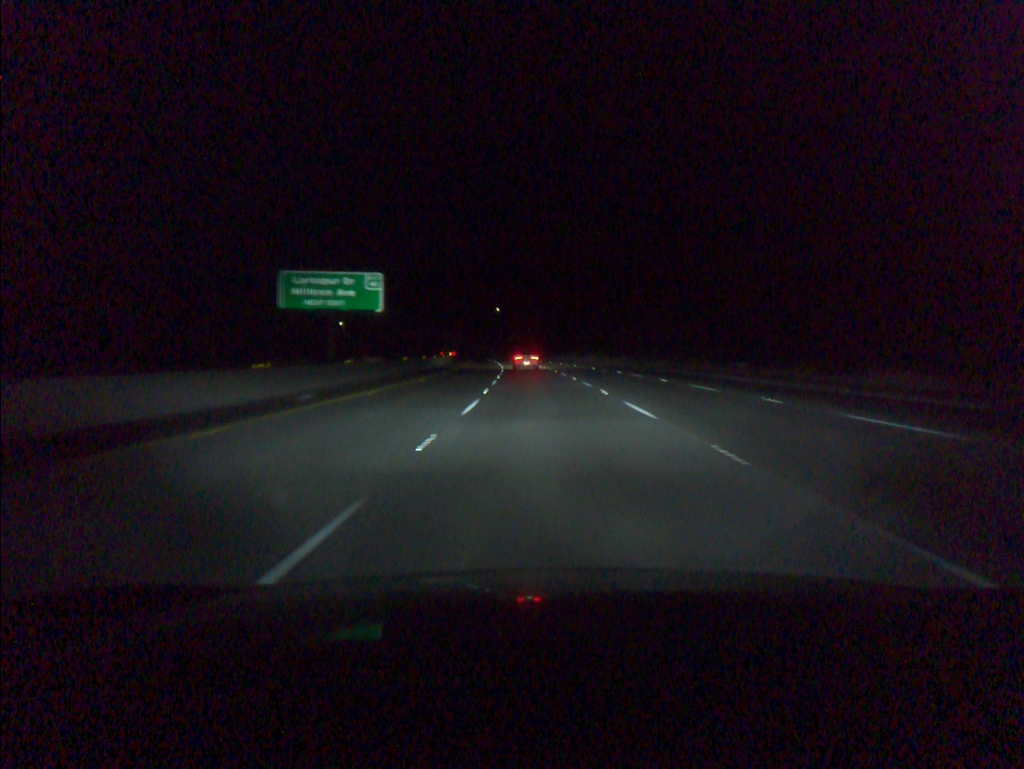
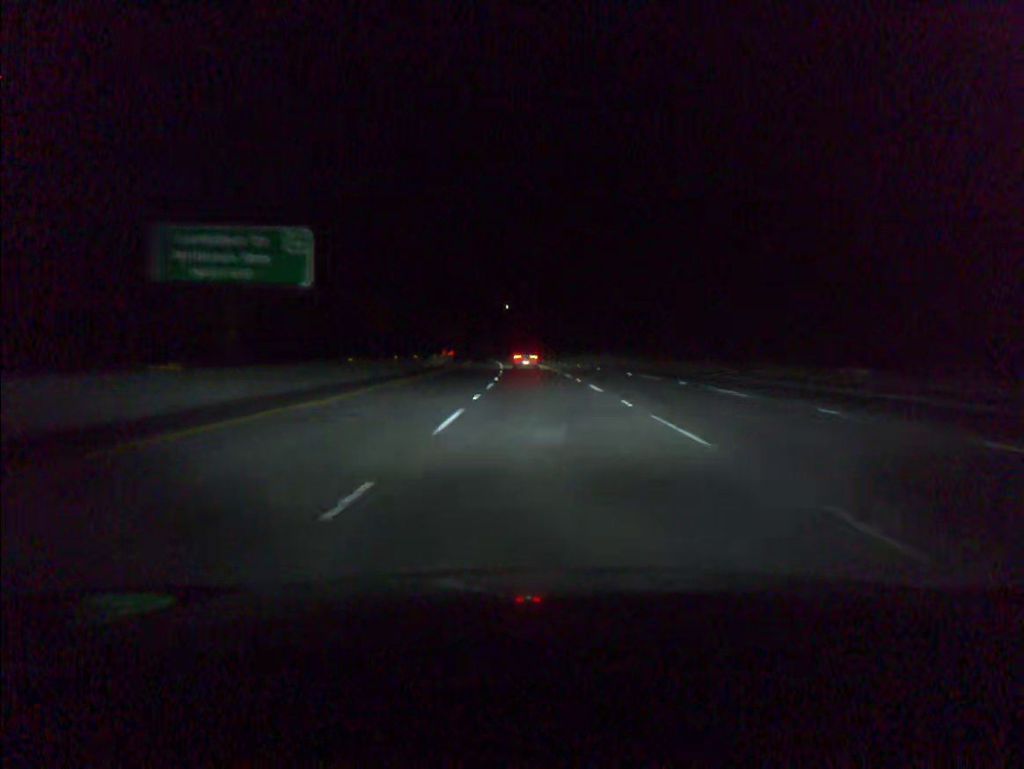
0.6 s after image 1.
(-0.1, +18.9) m; -1°
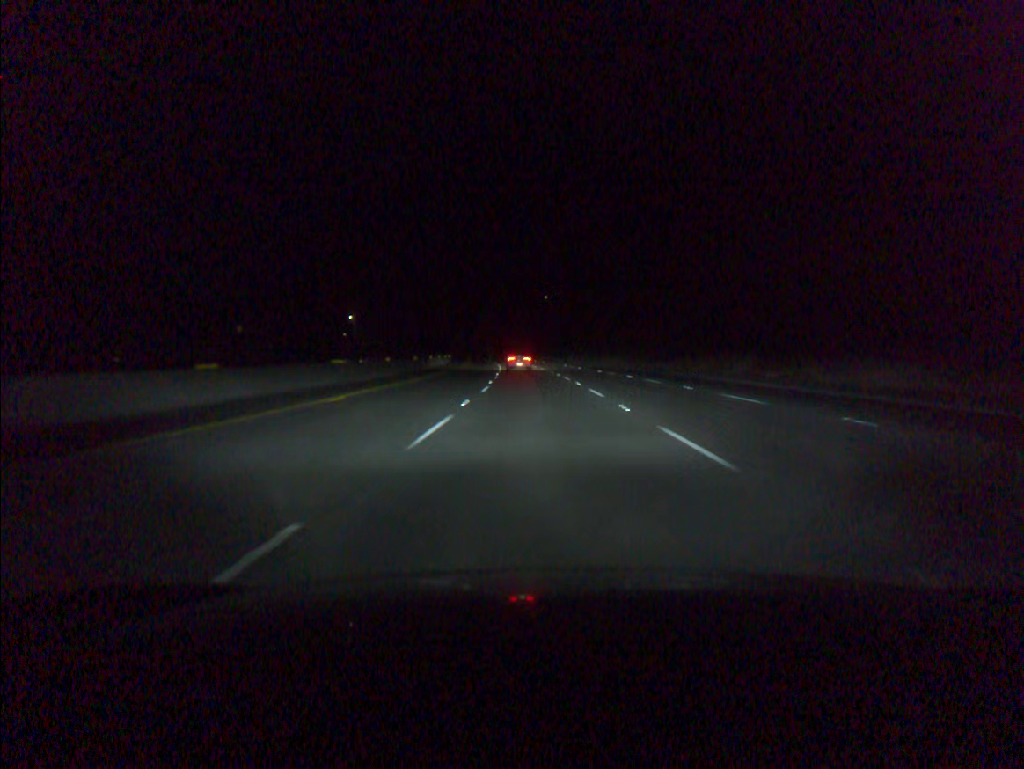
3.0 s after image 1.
(-2.0, +74.6) m; -3°
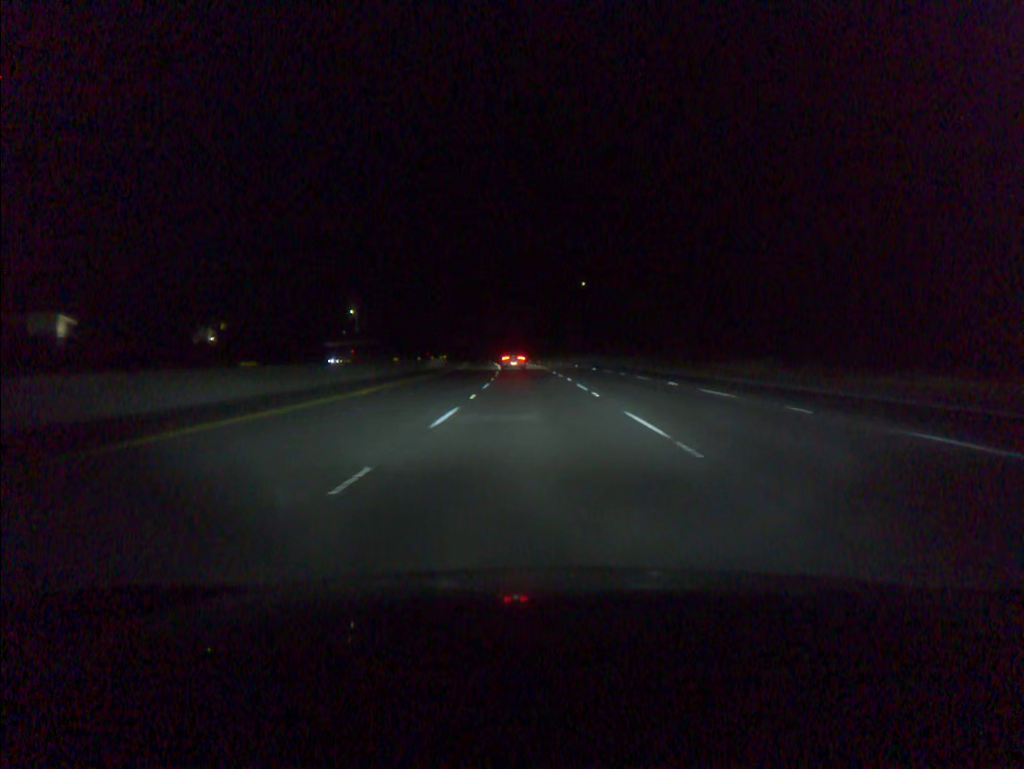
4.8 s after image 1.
(-1.1, +55.5) m; -2°
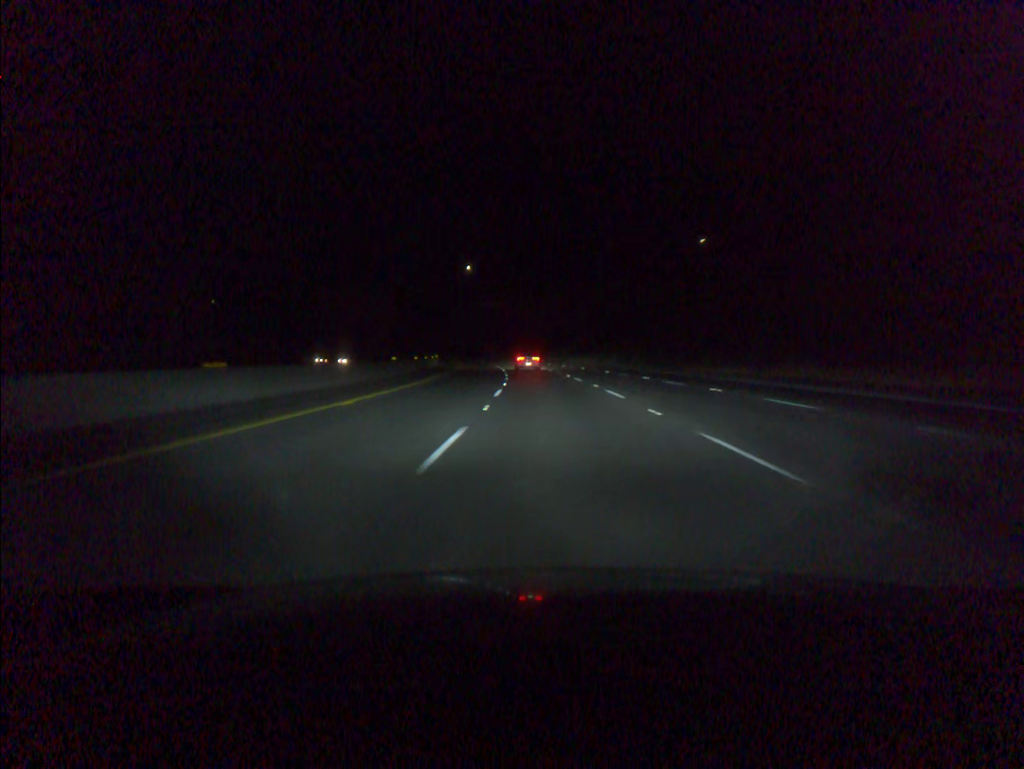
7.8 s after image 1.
(-3.7, +91.9) m; -5°
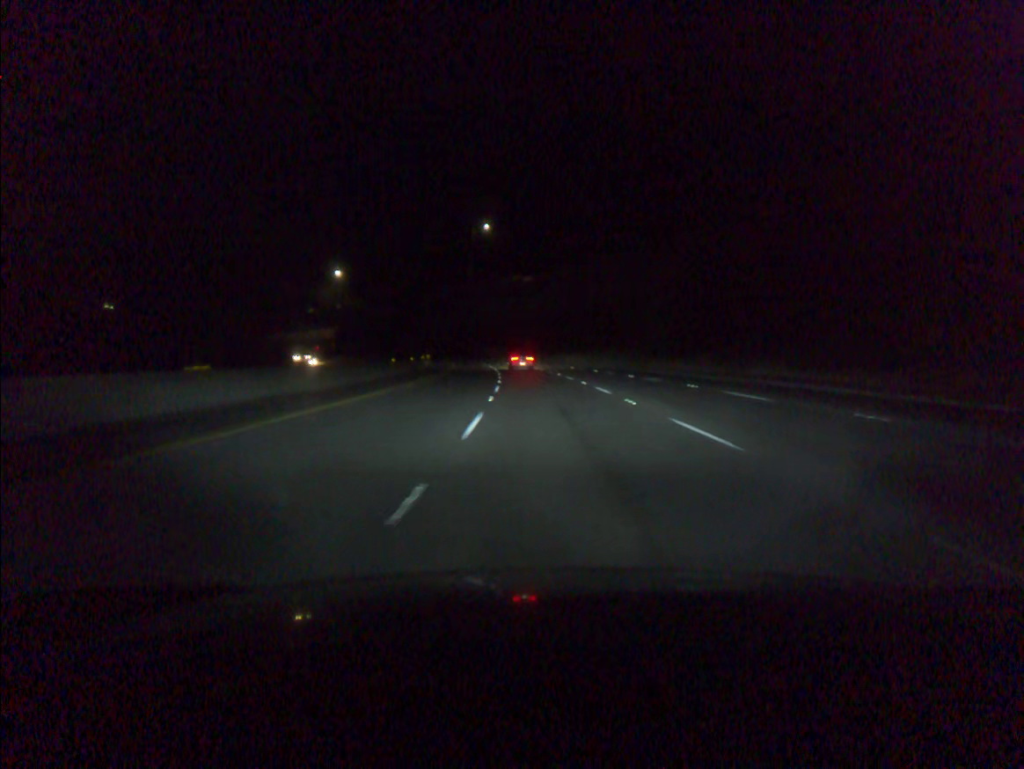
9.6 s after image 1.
(-1.4, +55.3) m; -3°
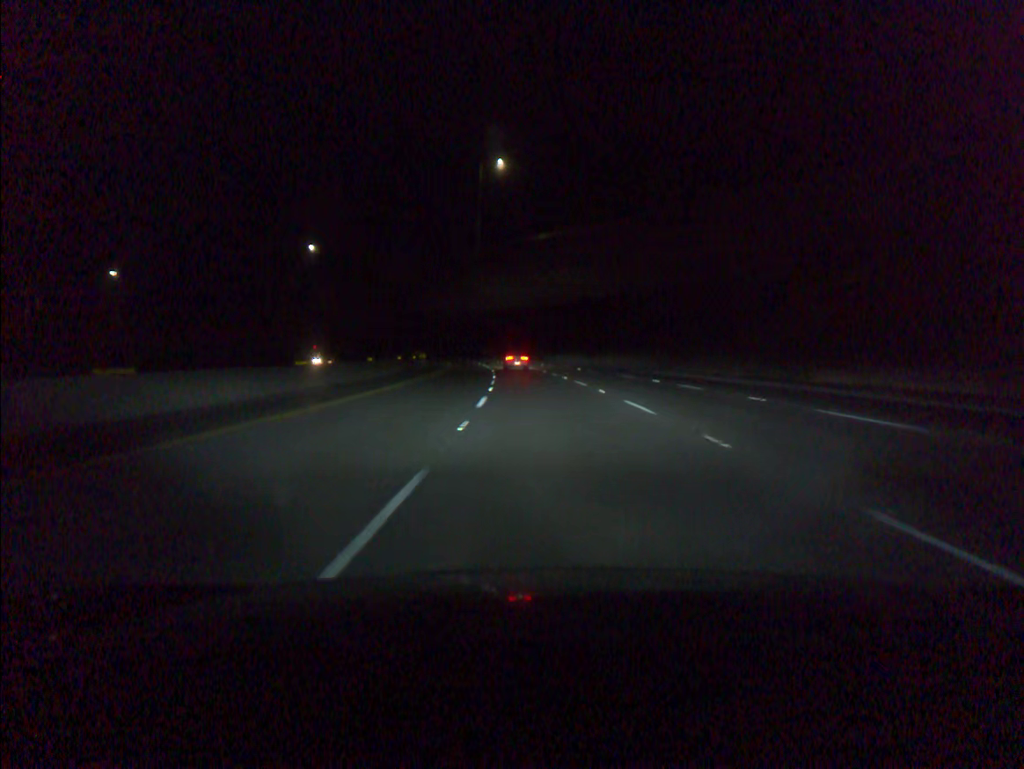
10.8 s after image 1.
(-0.8, +37.2) m; -2°
